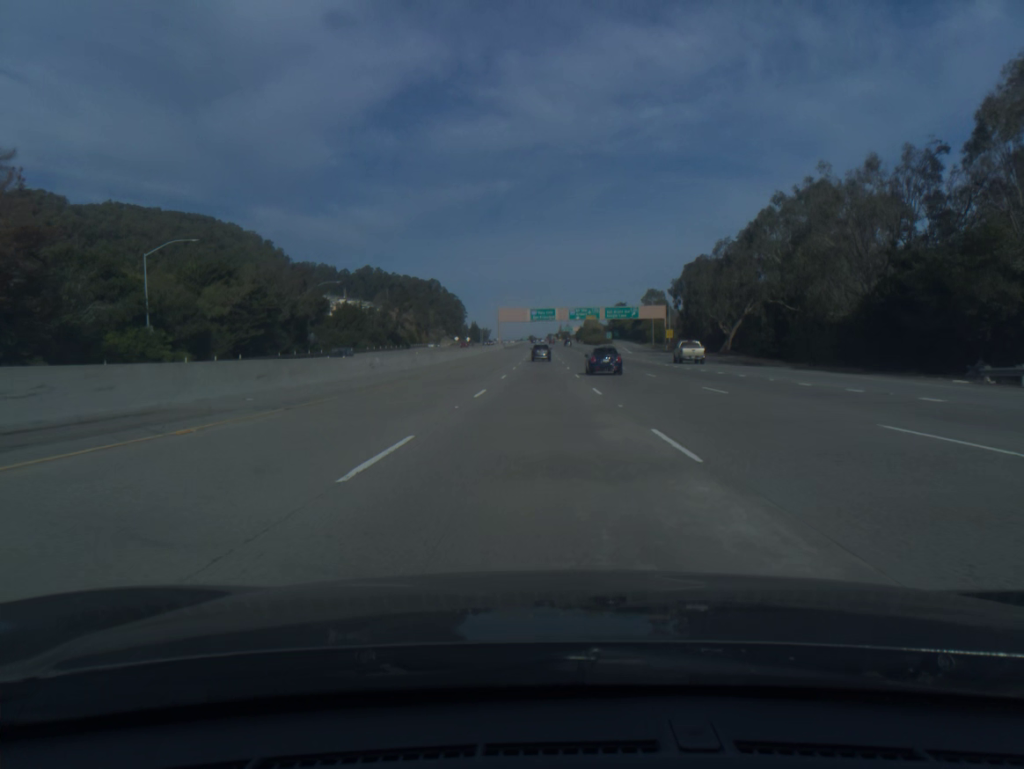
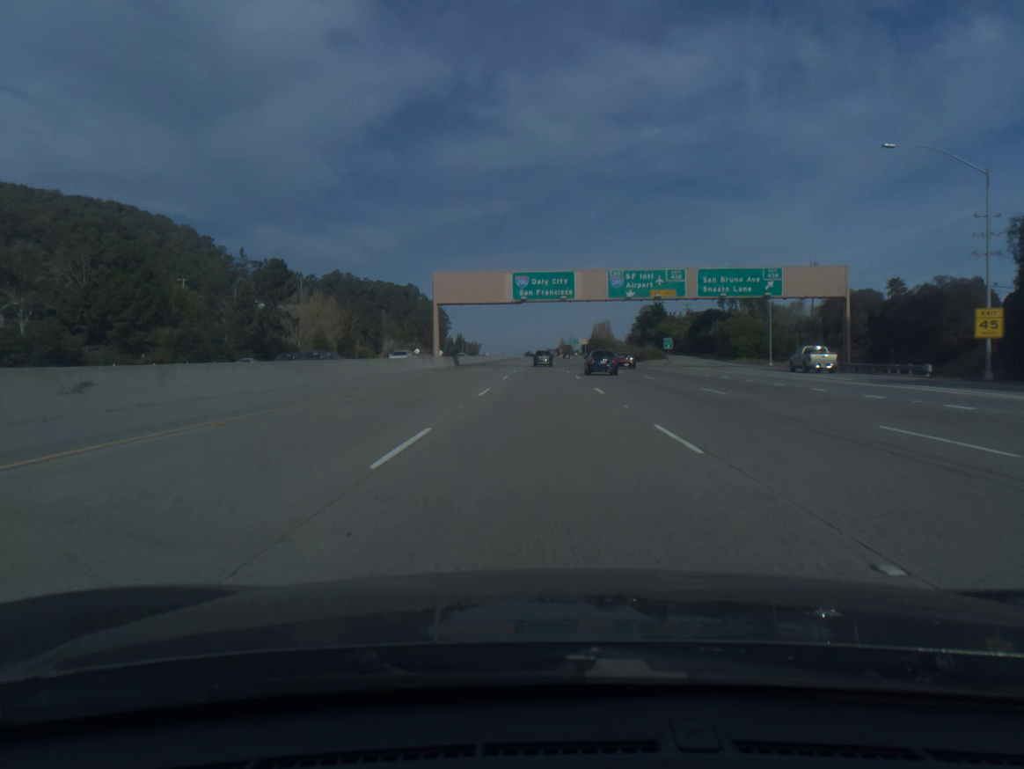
(-0.1, +101.3) m; 0°
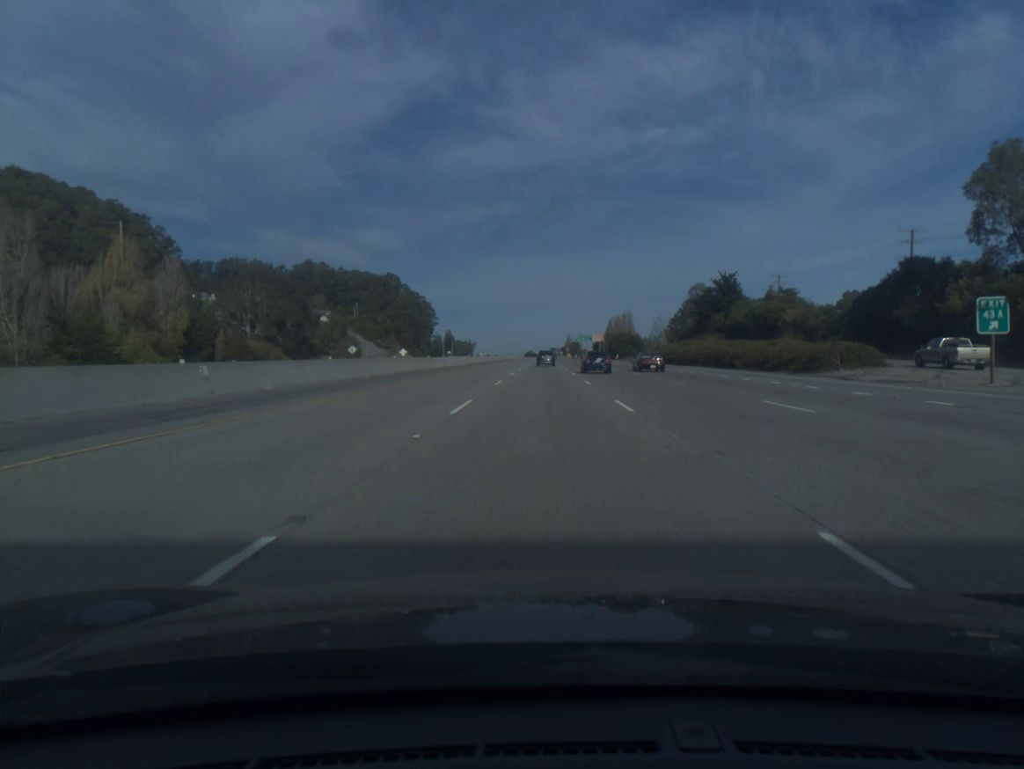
(0.0, +80.9) m; 0°
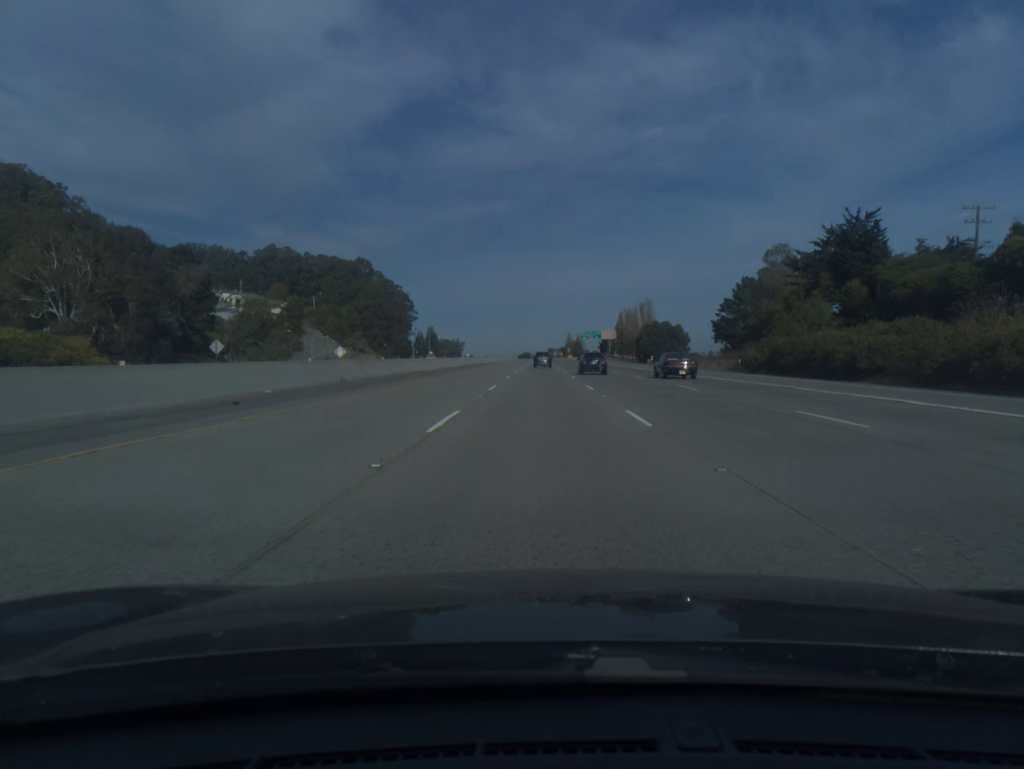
(+0.1, +61.0) m; 0°
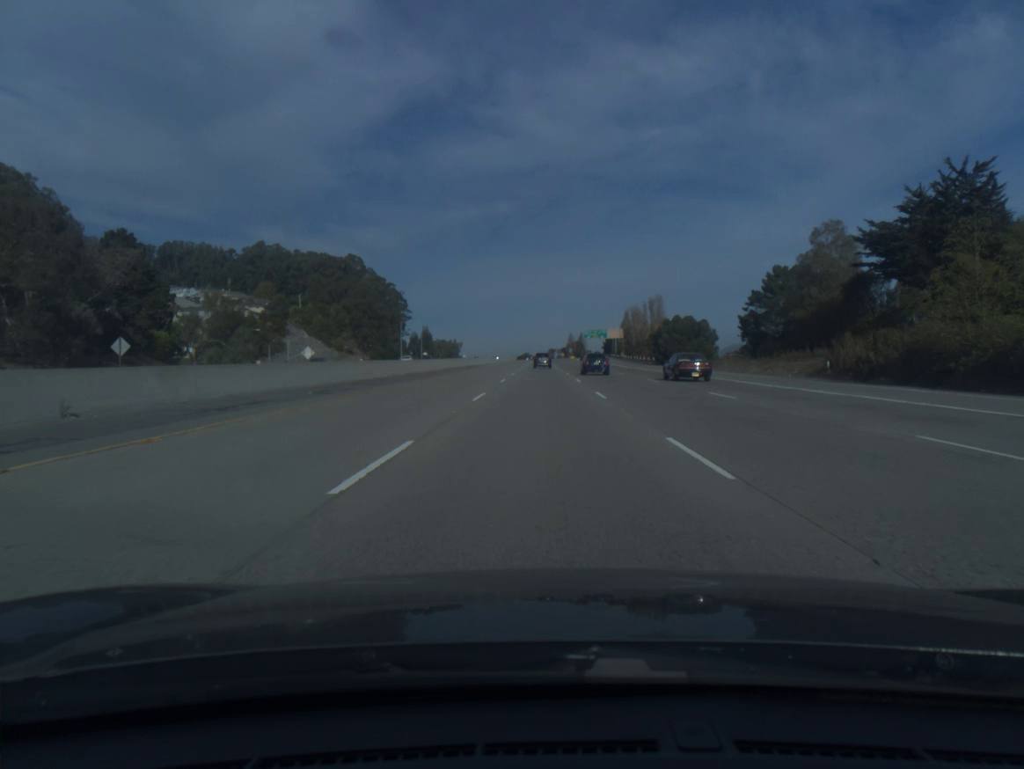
(0.0, +20.4) m; 0°
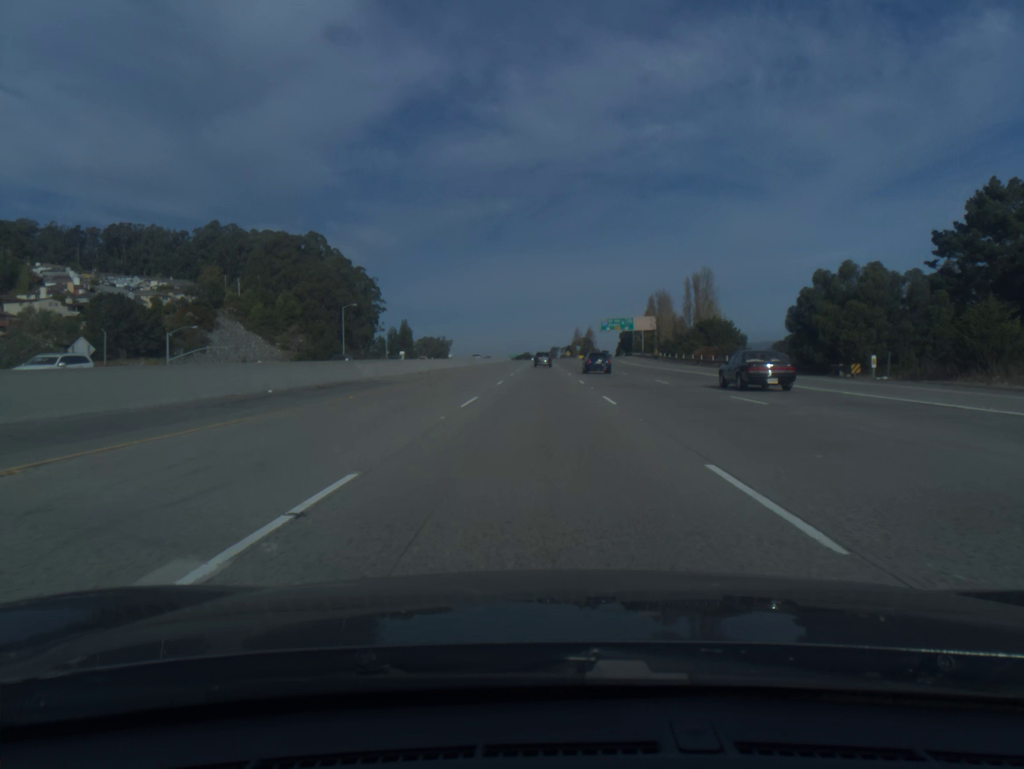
(0.0, +61.3) m; 0°
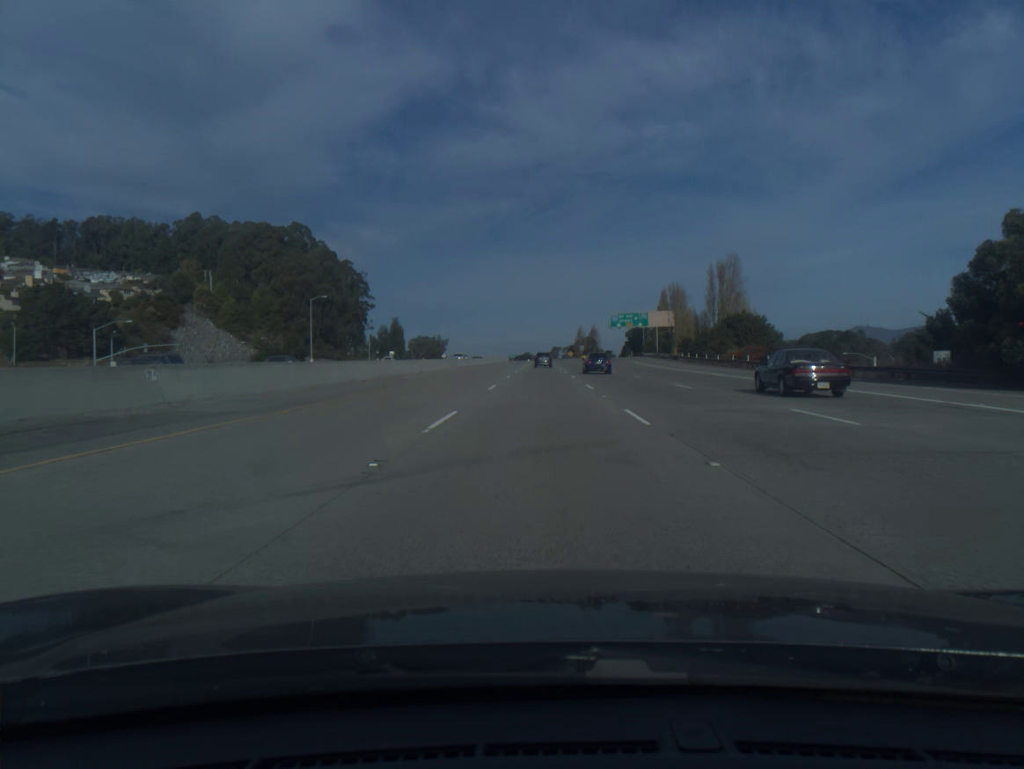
(0.0, +20.4) m; 0°
